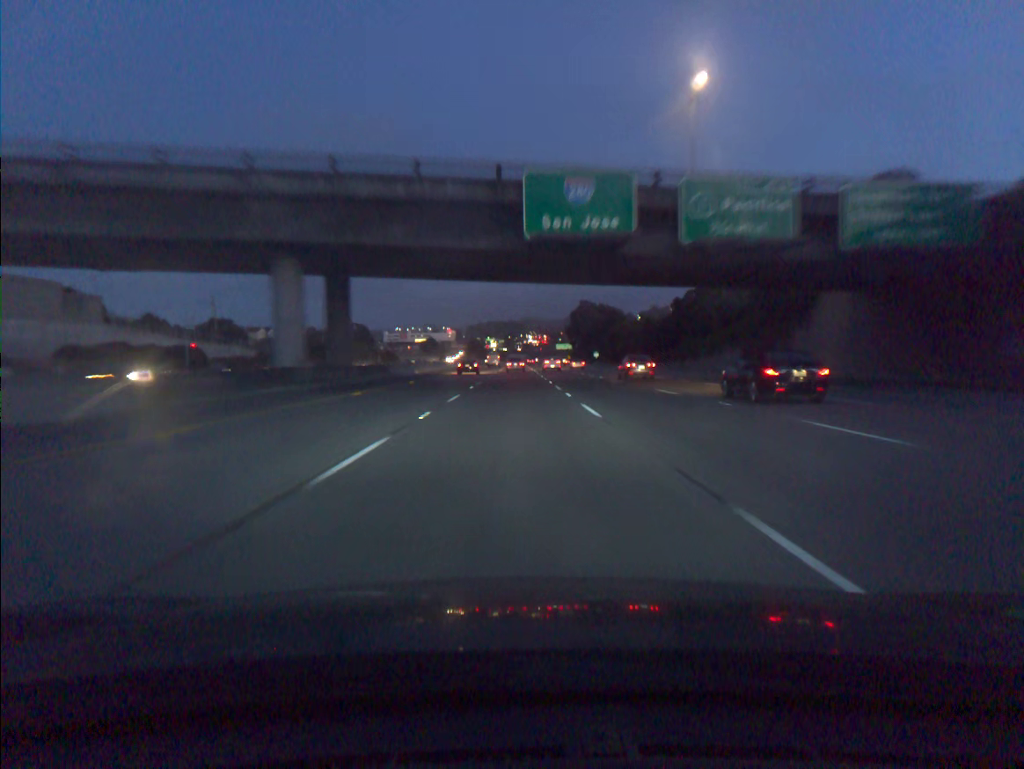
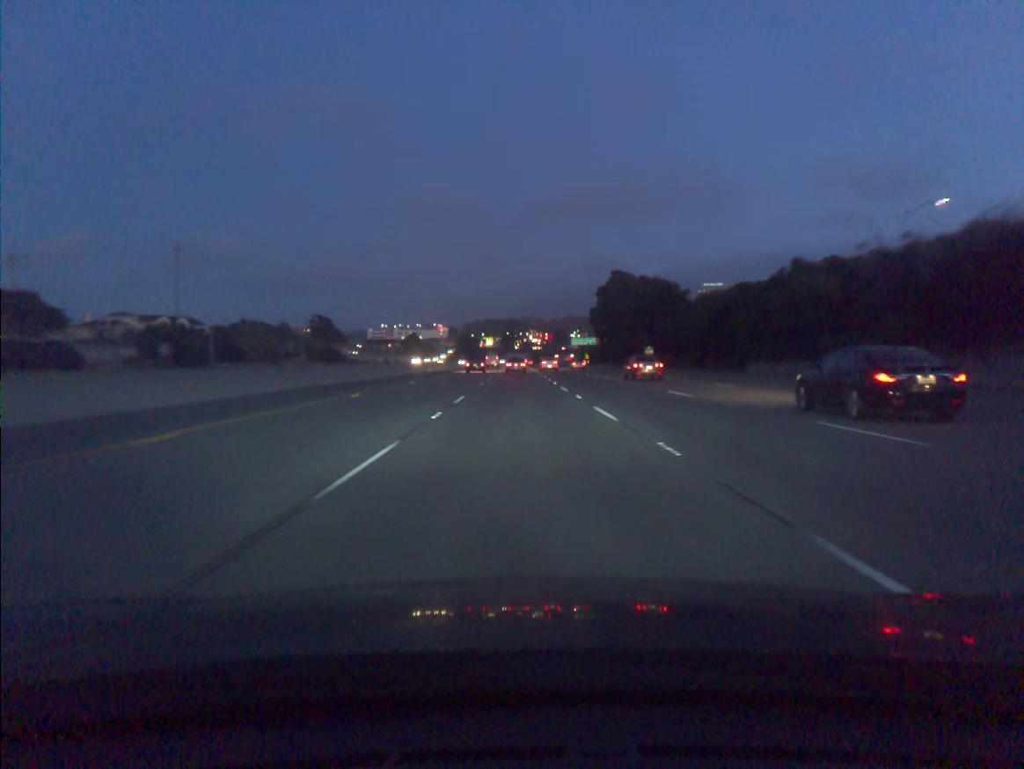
(-0.1, +88.7) m; 0°
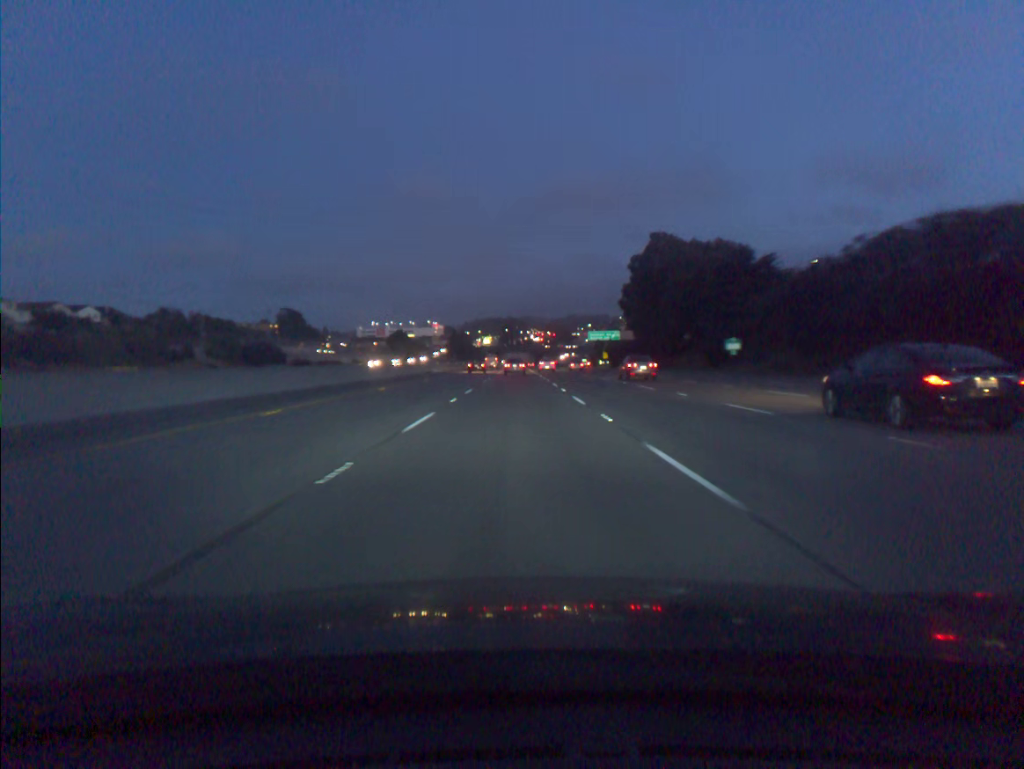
(+0.1, +52.4) m; 0°
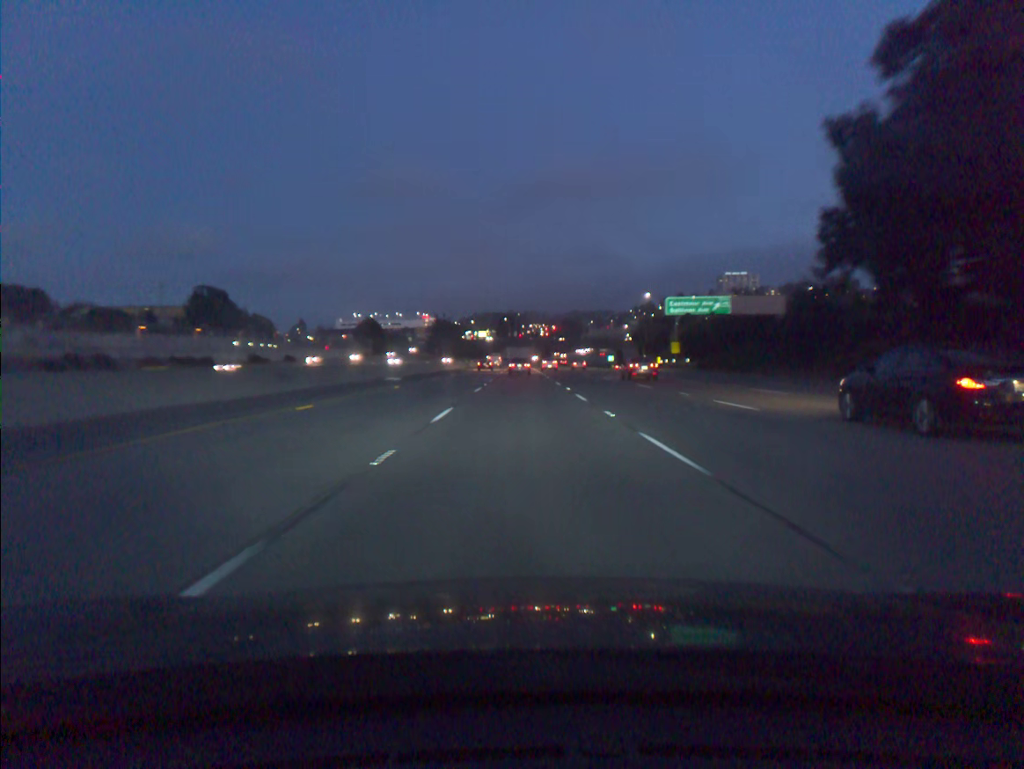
(-0.3, +86.0) m; 0°
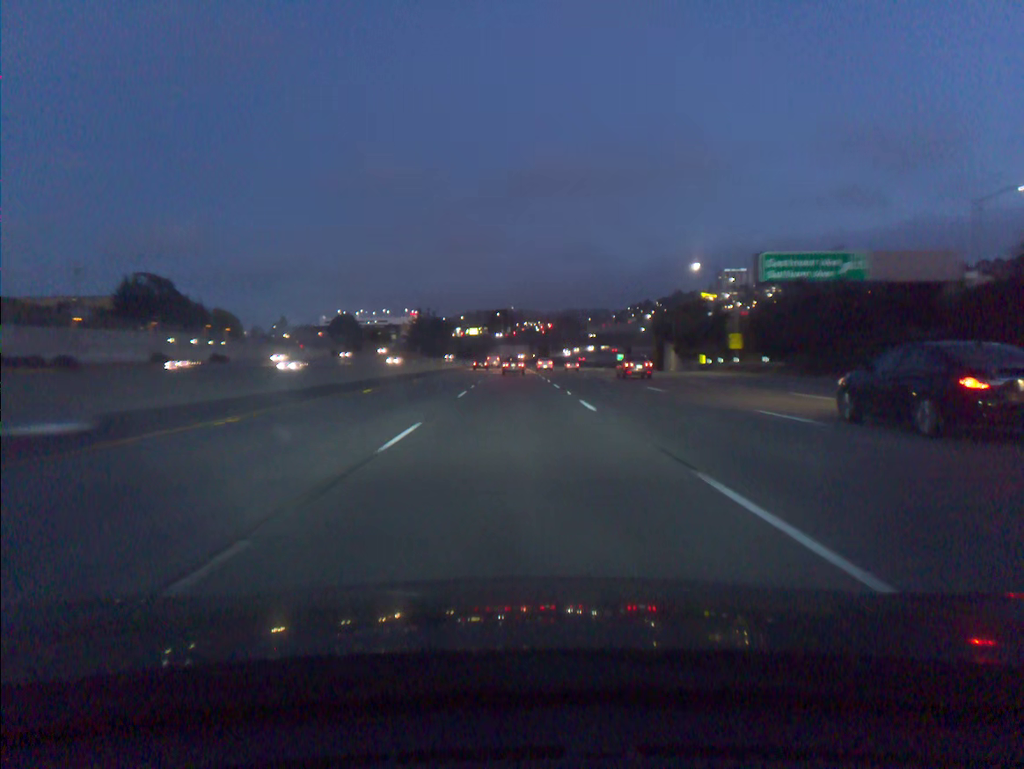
(+0.1, +34.0) m; 0°
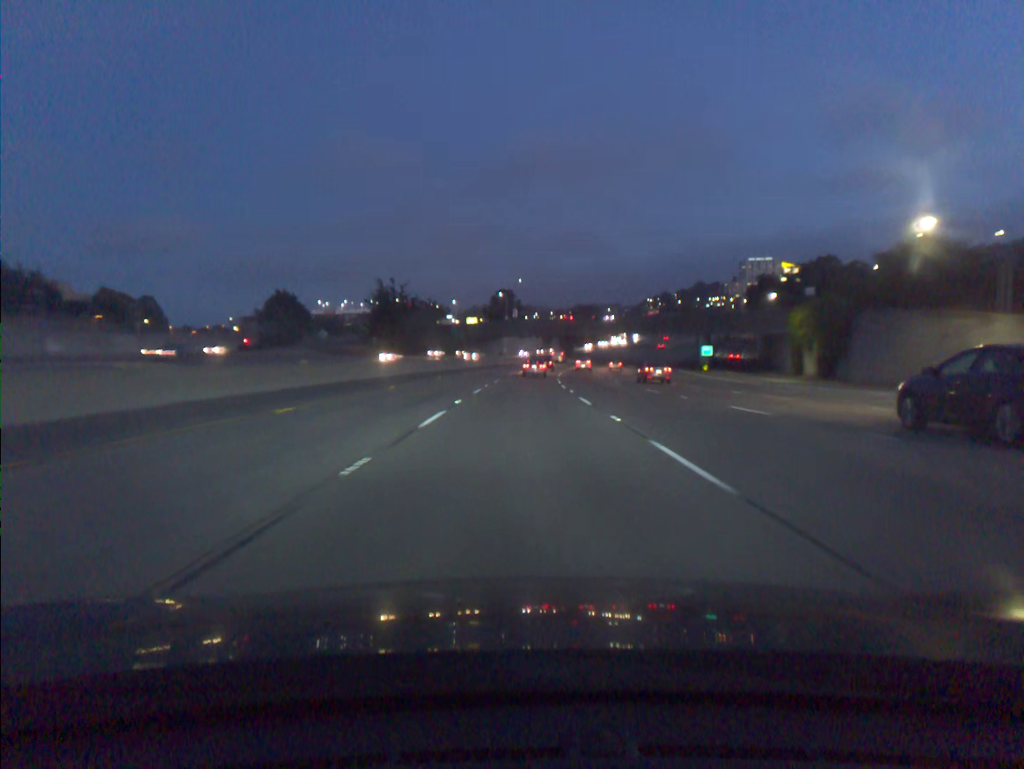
(-0.4, +84.3) m; -1°
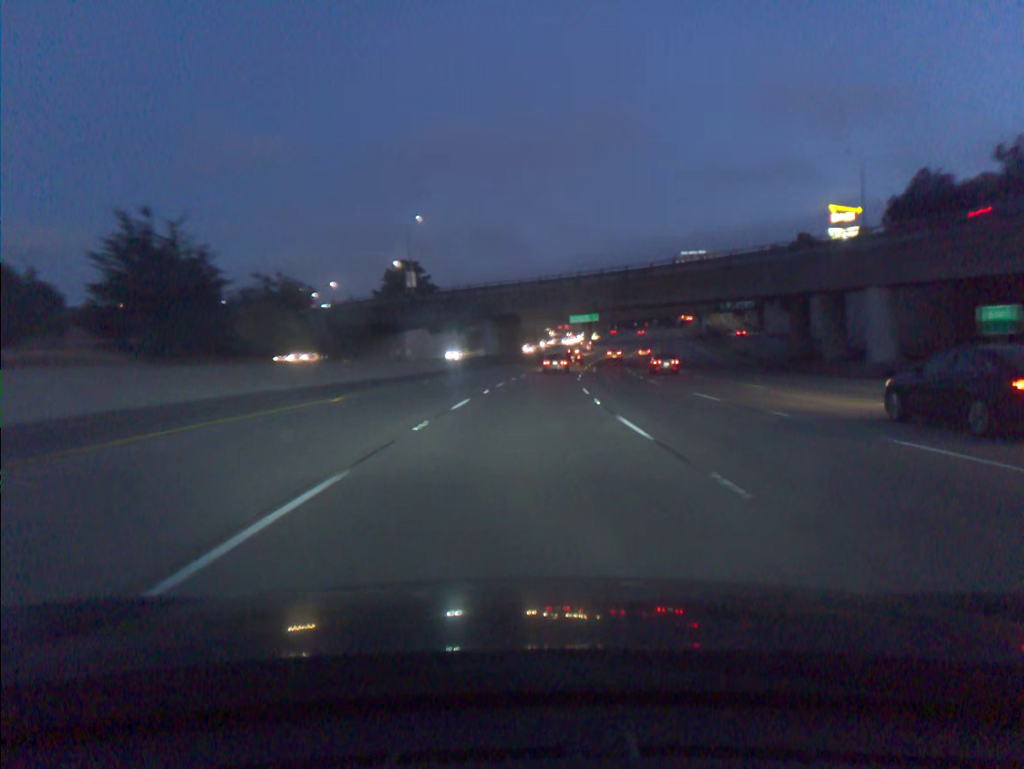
(+2.8, +83.2) m; +5°
